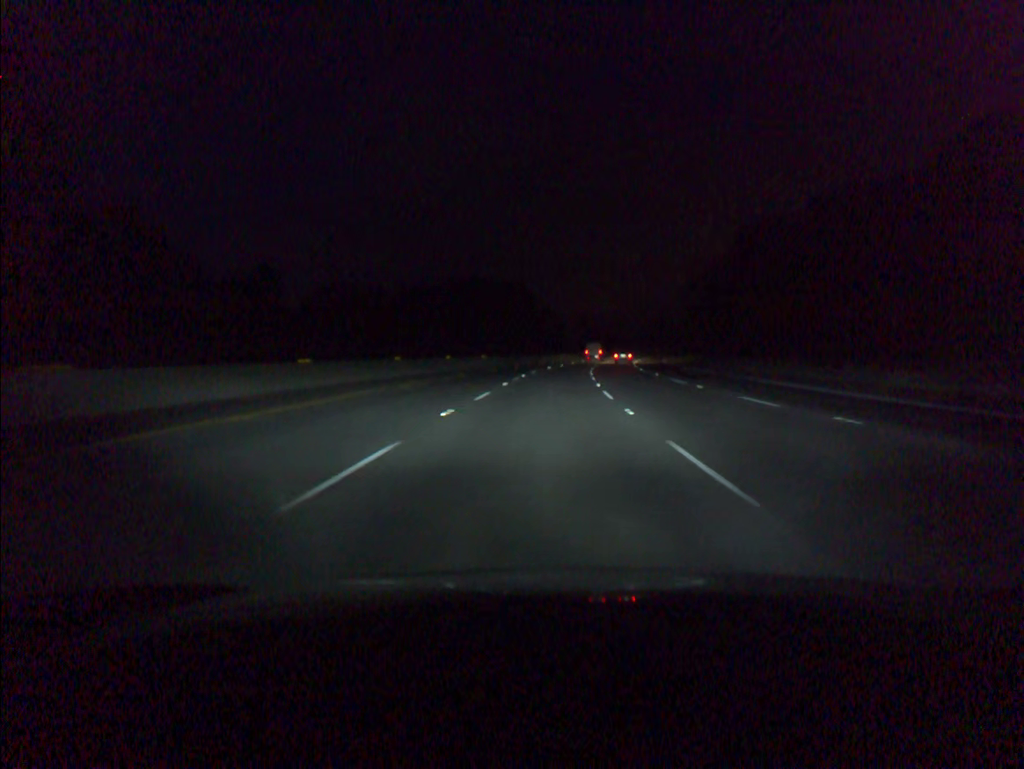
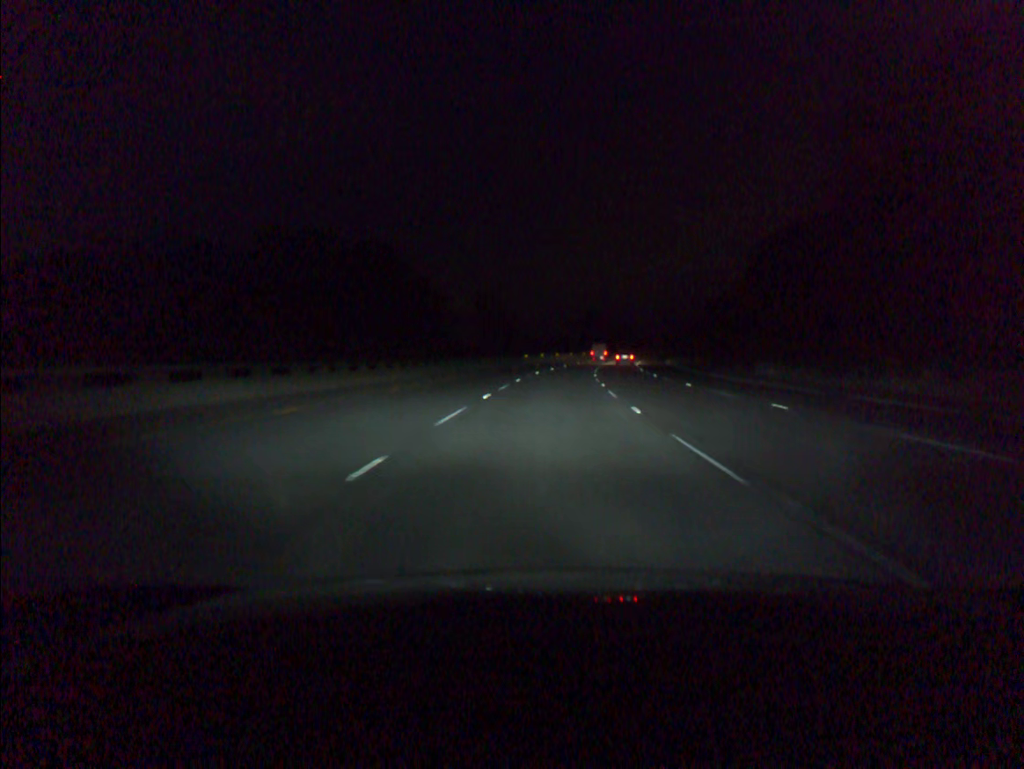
(+4.6, +86.3) m; +7°
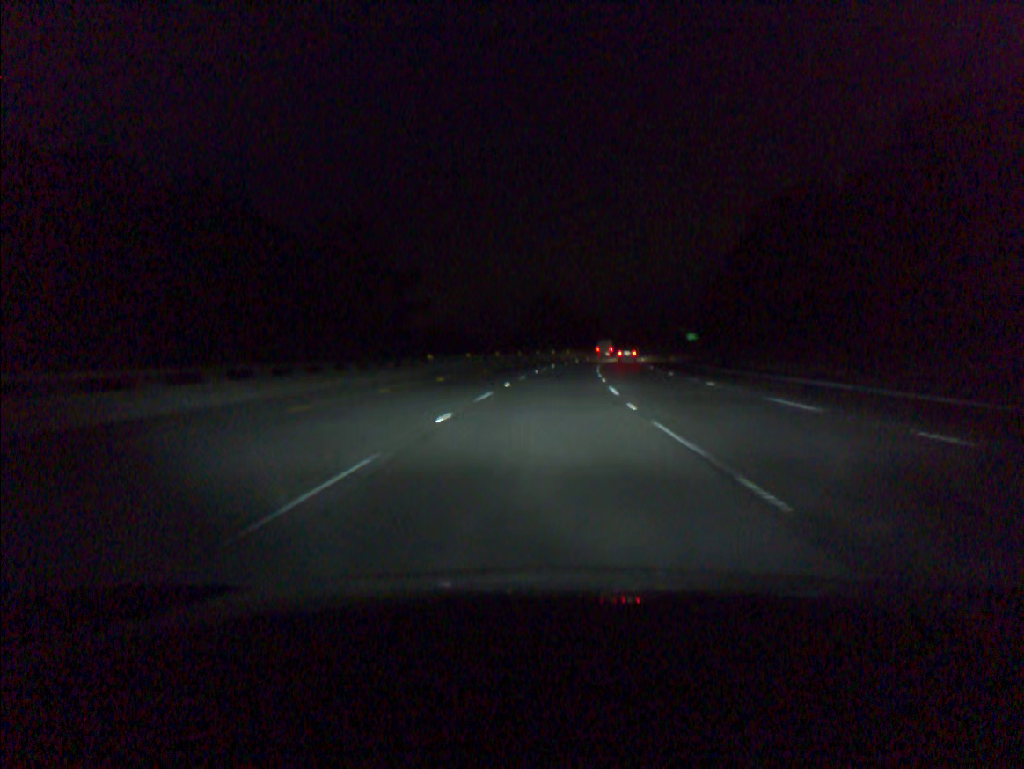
(+1.9, +51.8) m; +4°
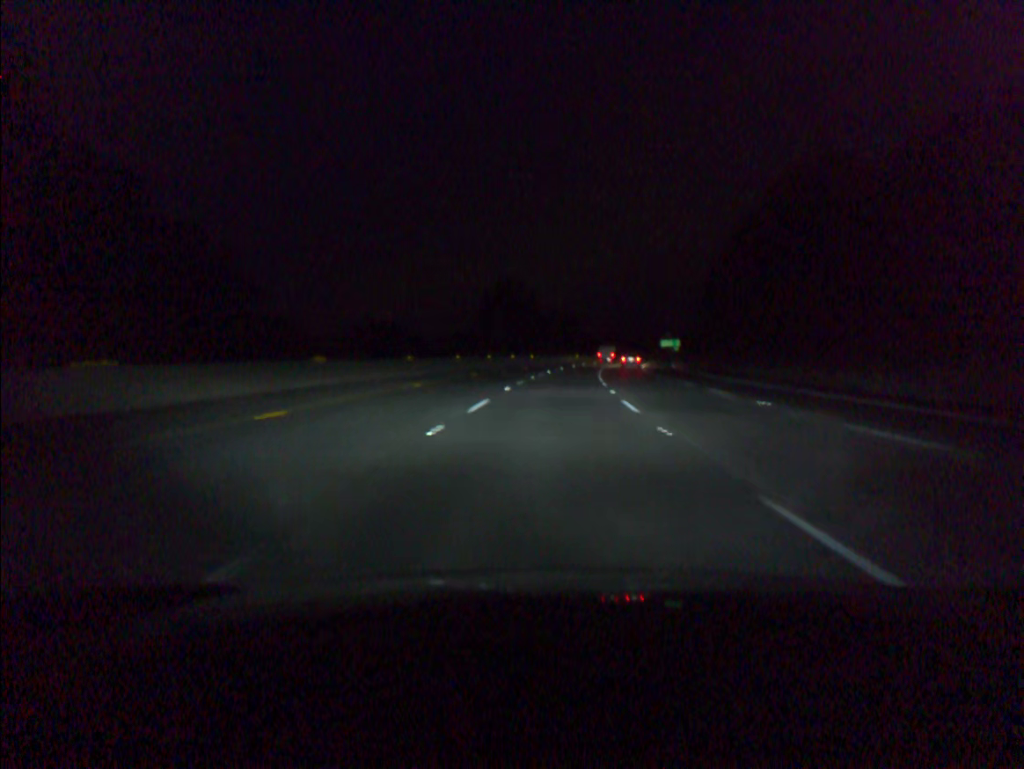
(+0.8, +34.6) m; +3°
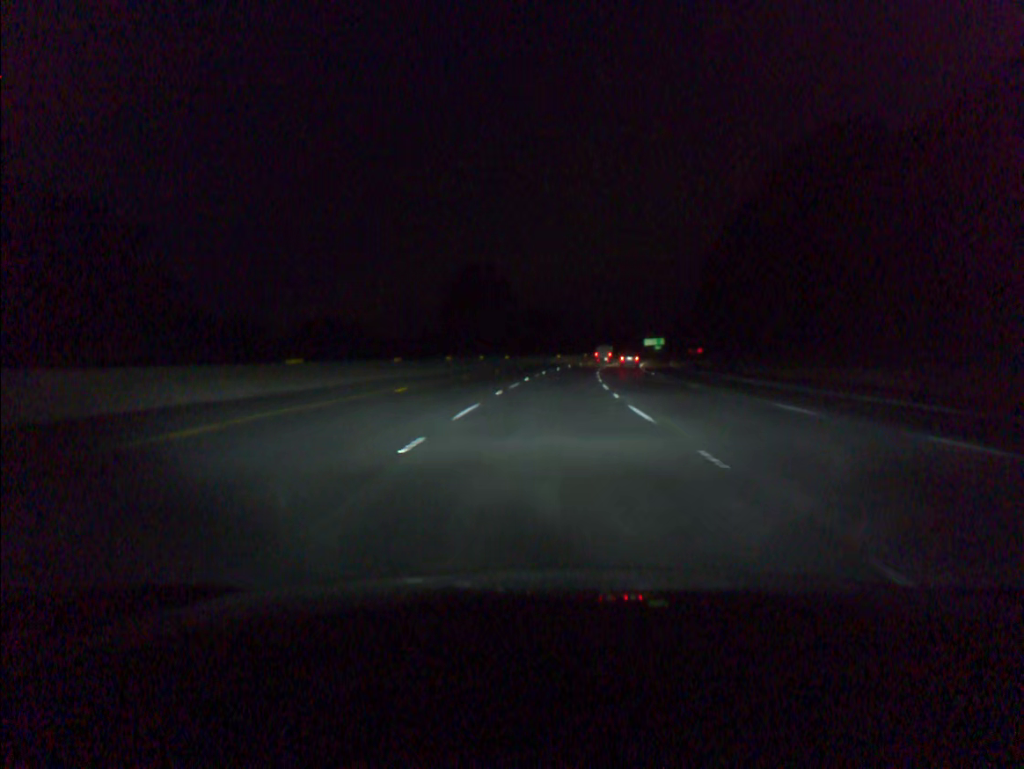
(+0.2, +17.3) m; +2°
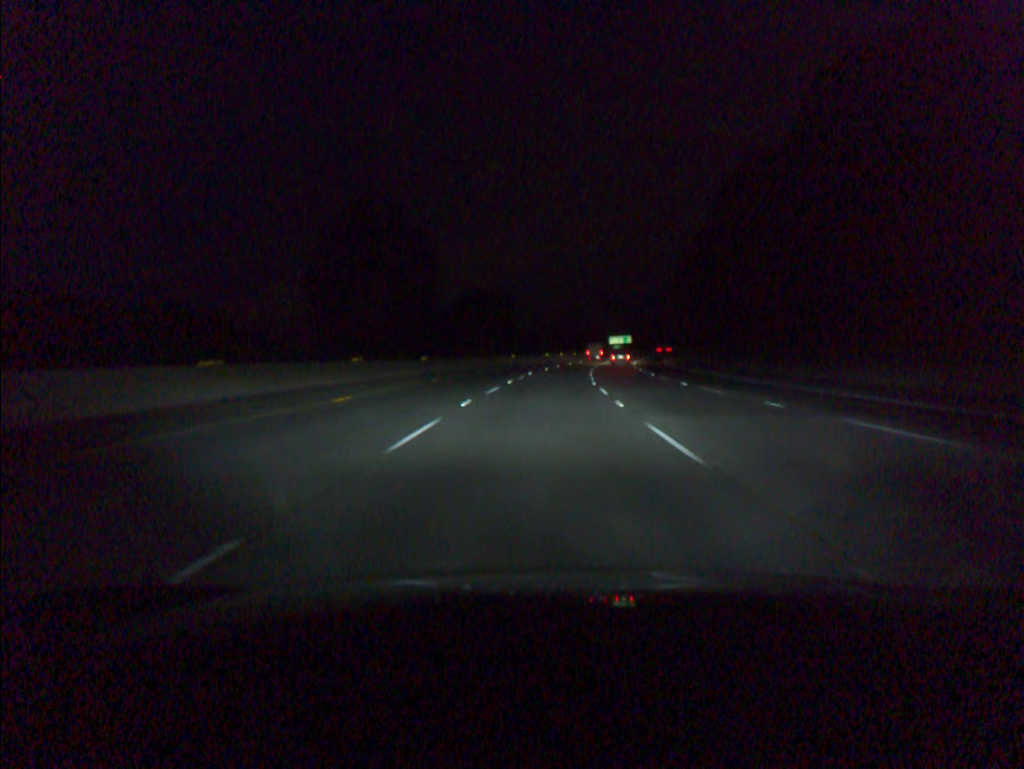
(+0.9, +34.6) m; +3°
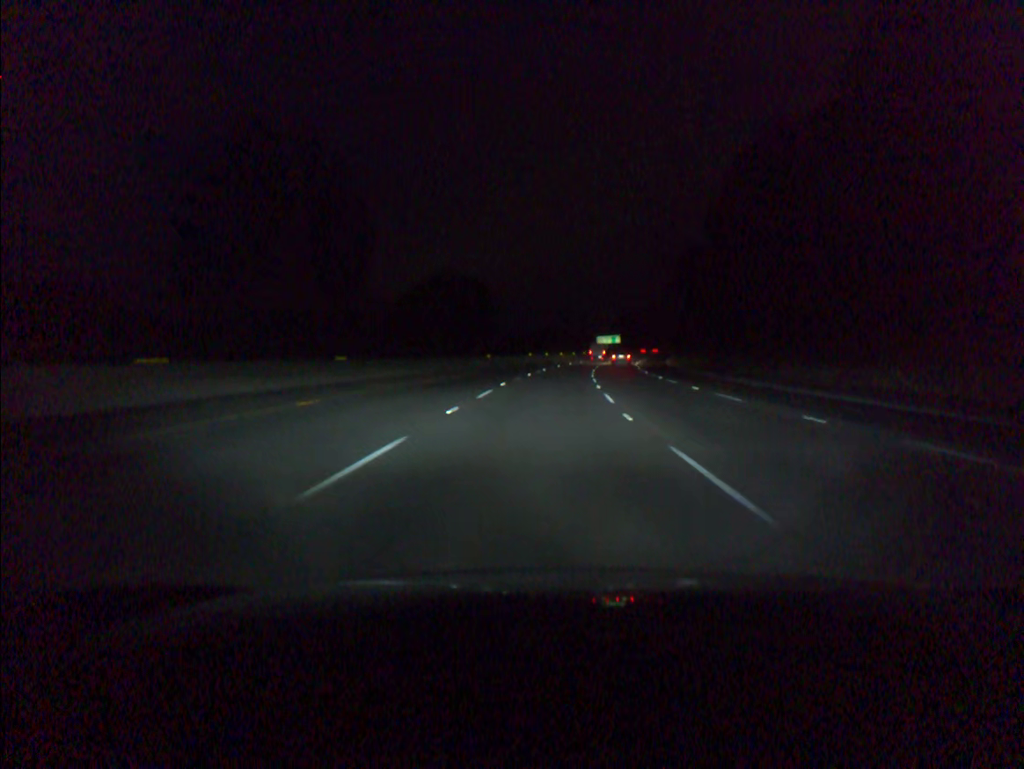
(+0.1, +17.3) m; +1°
